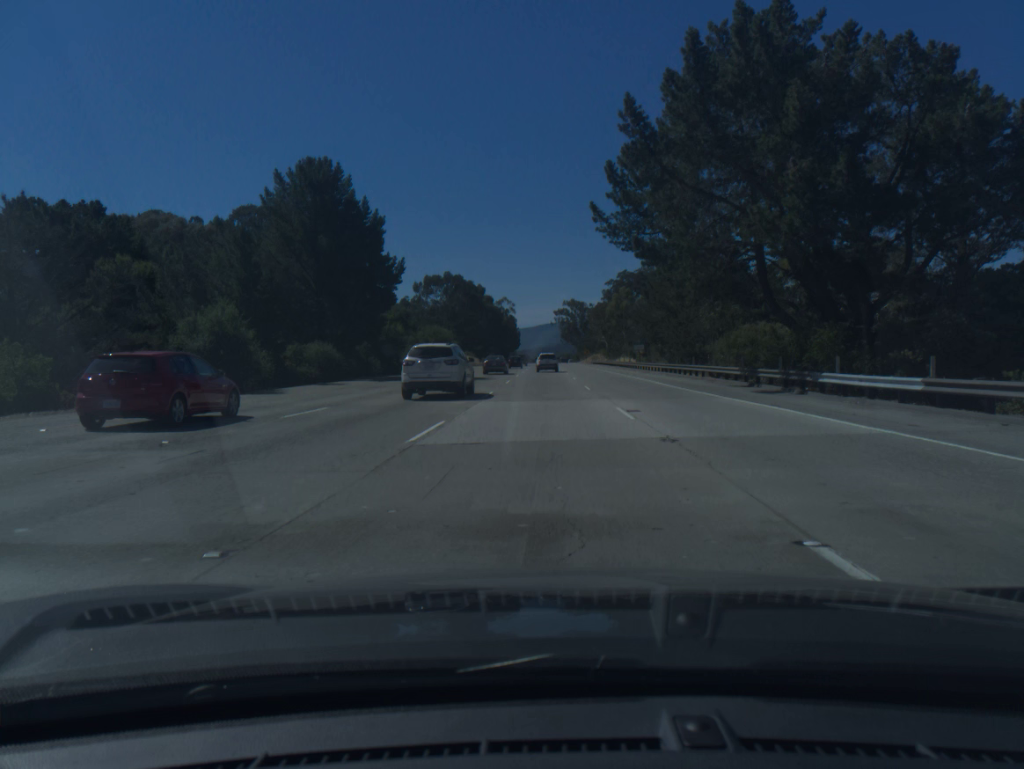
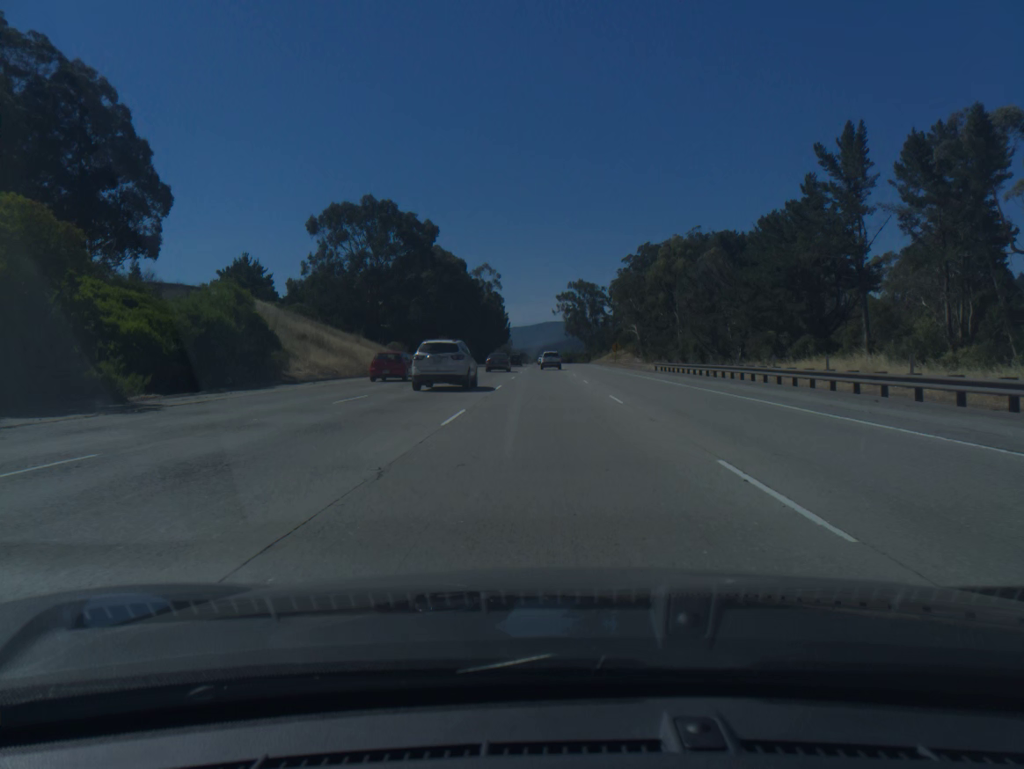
(-0.3, +84.2) m; 0°
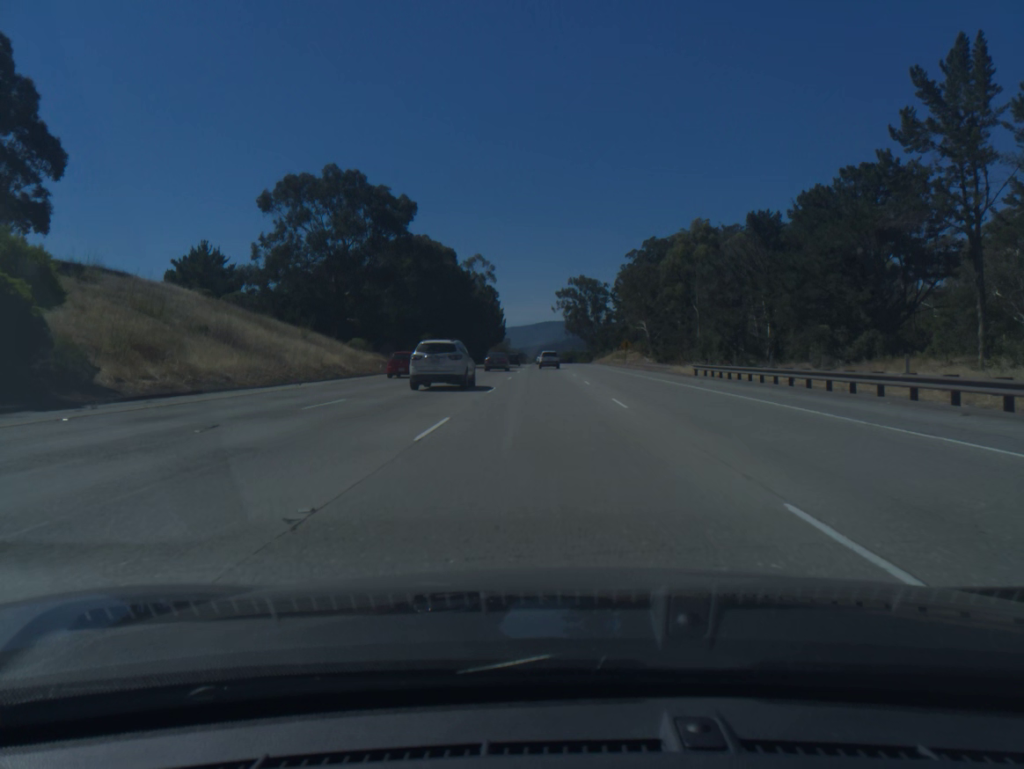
(0.0, +17.1) m; 0°
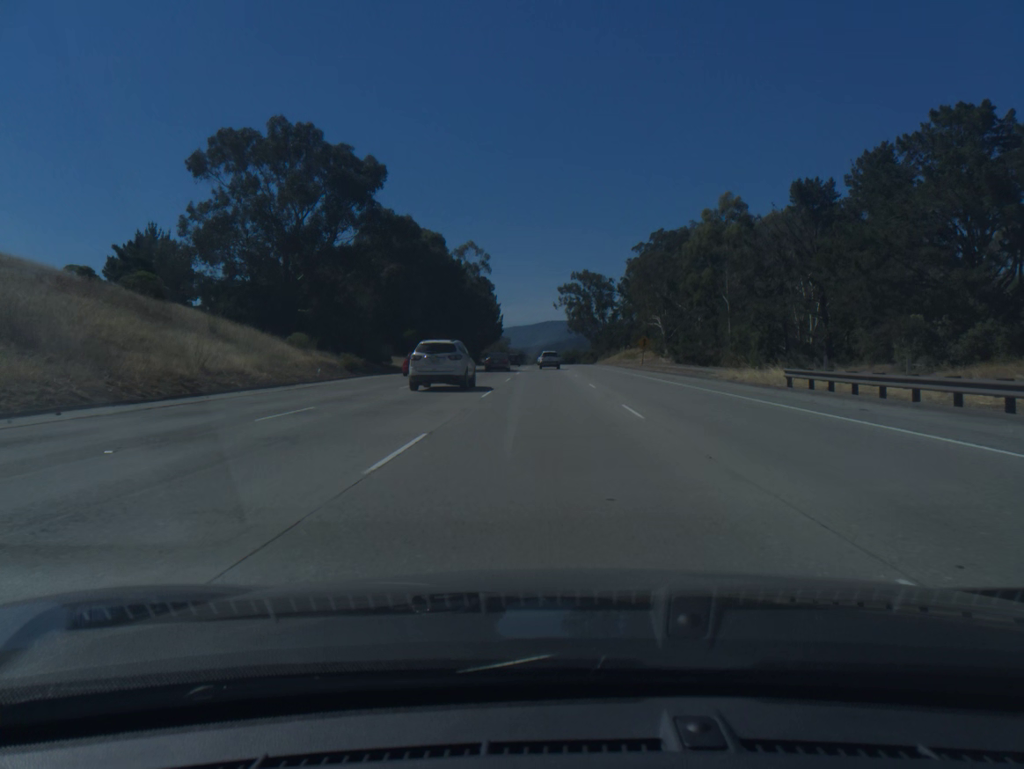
(0.0, +17.2) m; 0°
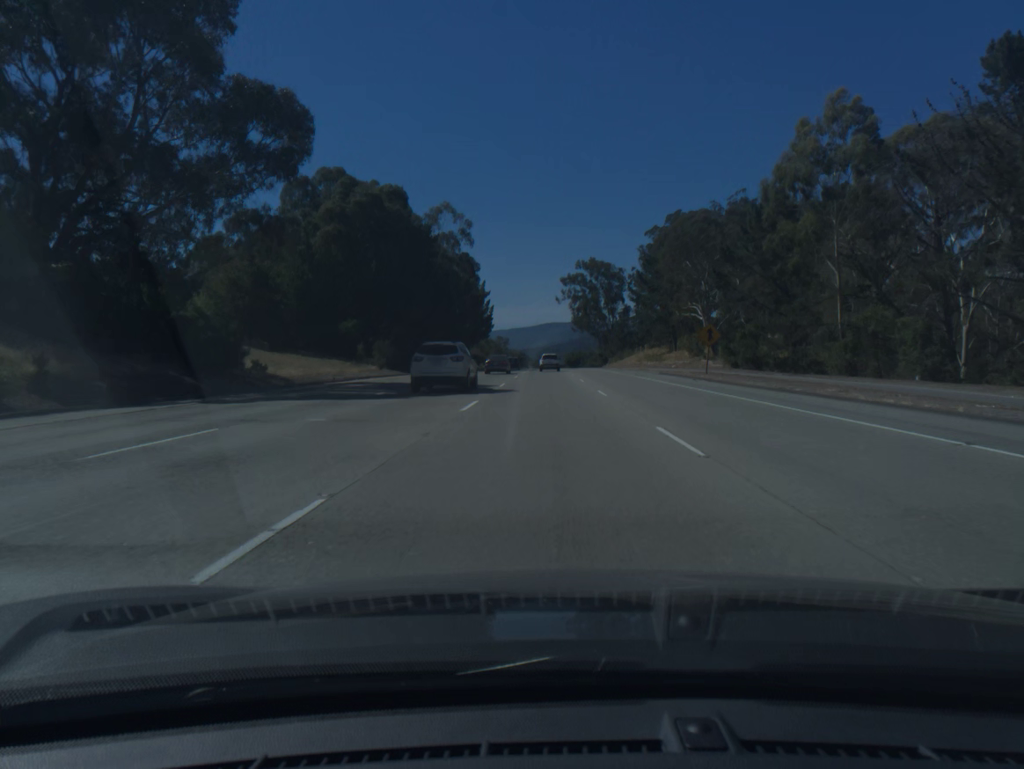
(-0.1, +34.7) m; 0°
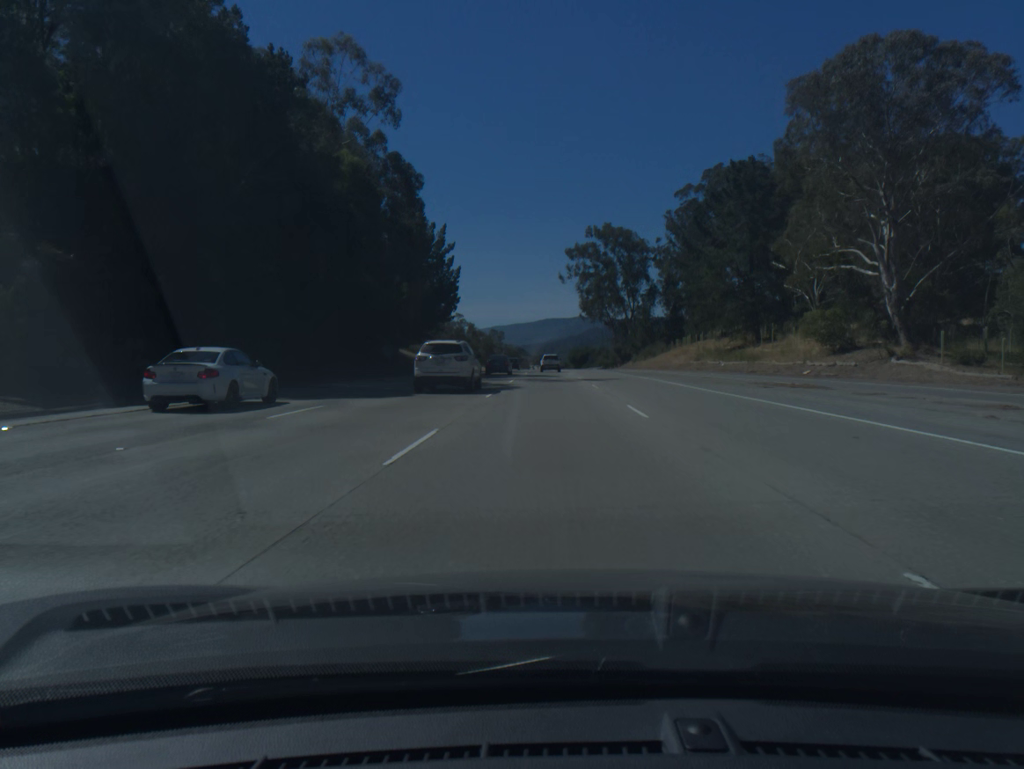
(0.0, +52.5) m; 0°
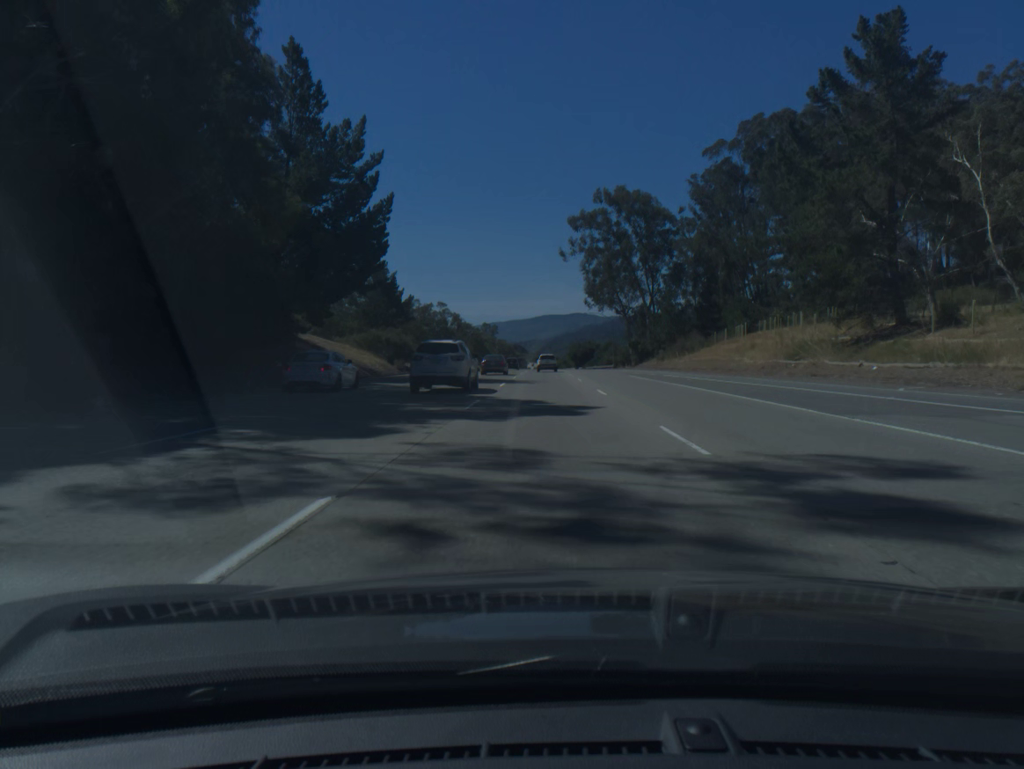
(+0.1, +35.0) m; 0°
